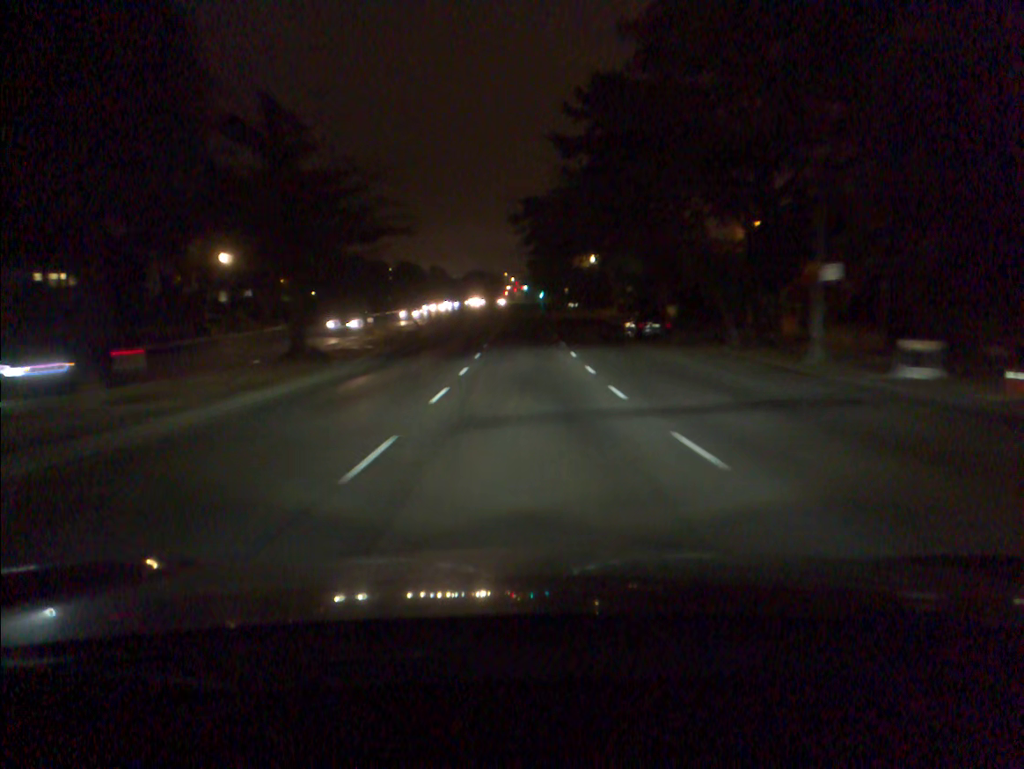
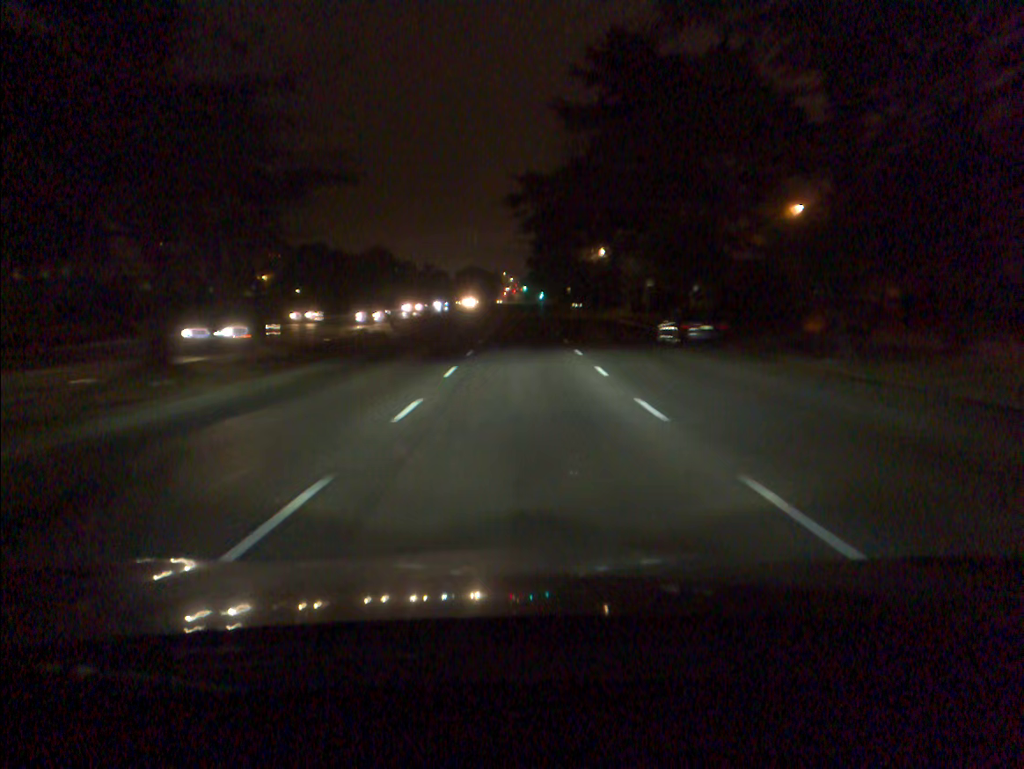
(0.0, +10.6) m; 0°
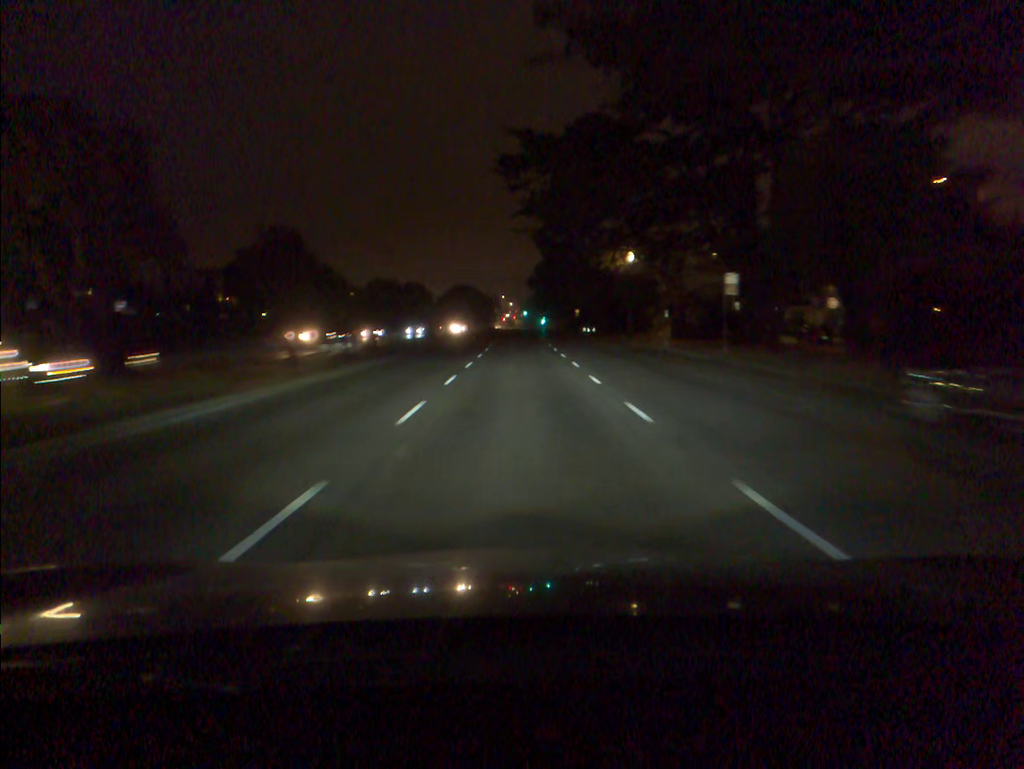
(0.0, +20.9) m; 0°
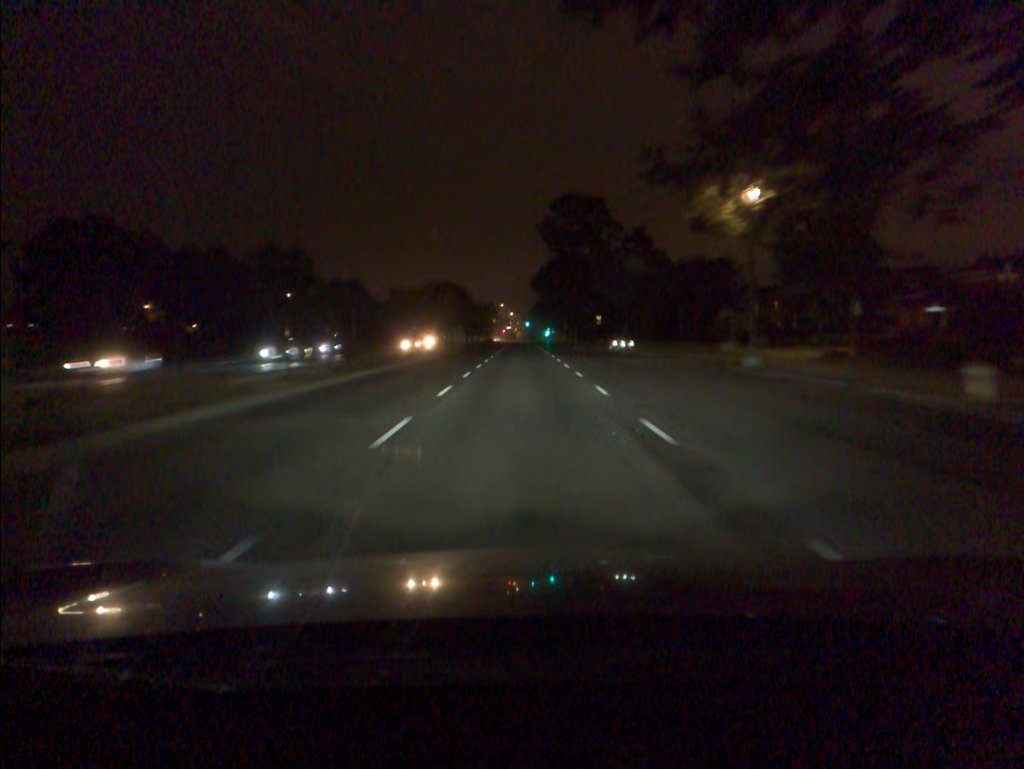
(-0.1, +31.0) m; 0°
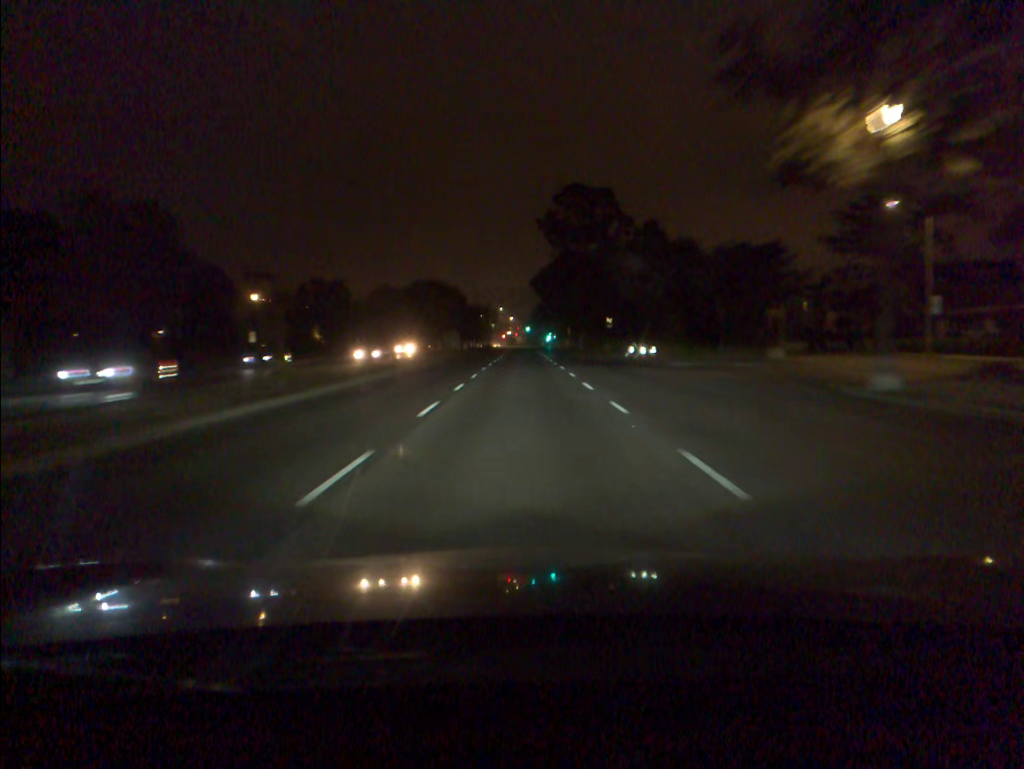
(0.0, +10.6) m; 0°
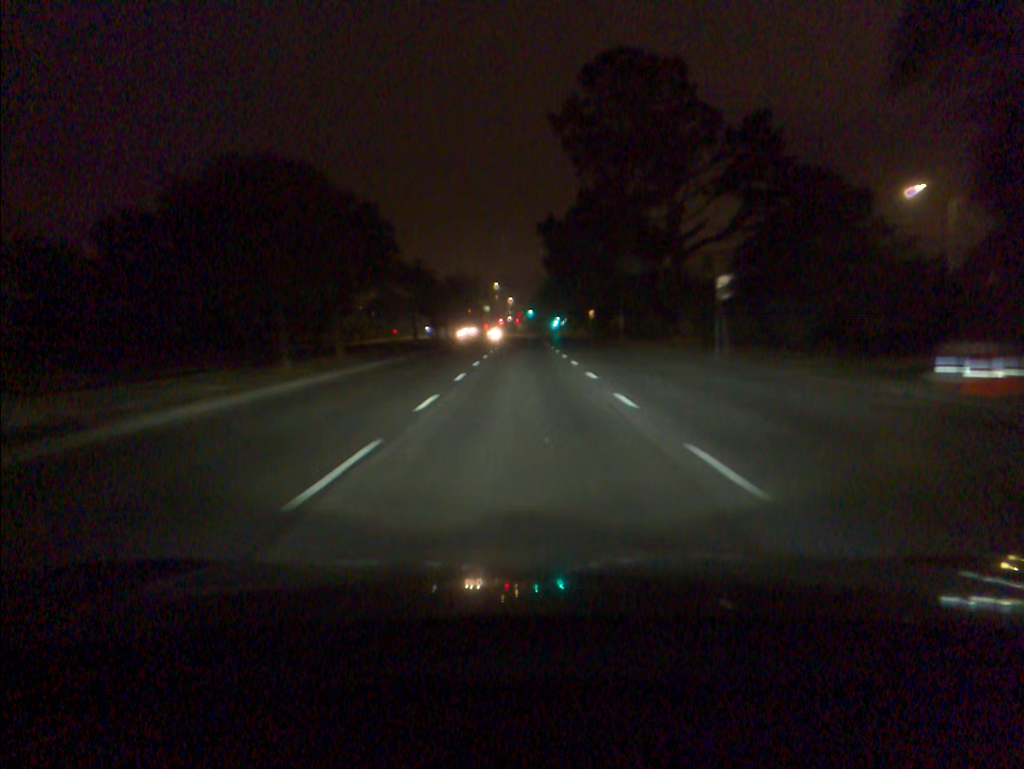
(0.0, +44.2) m; 0°
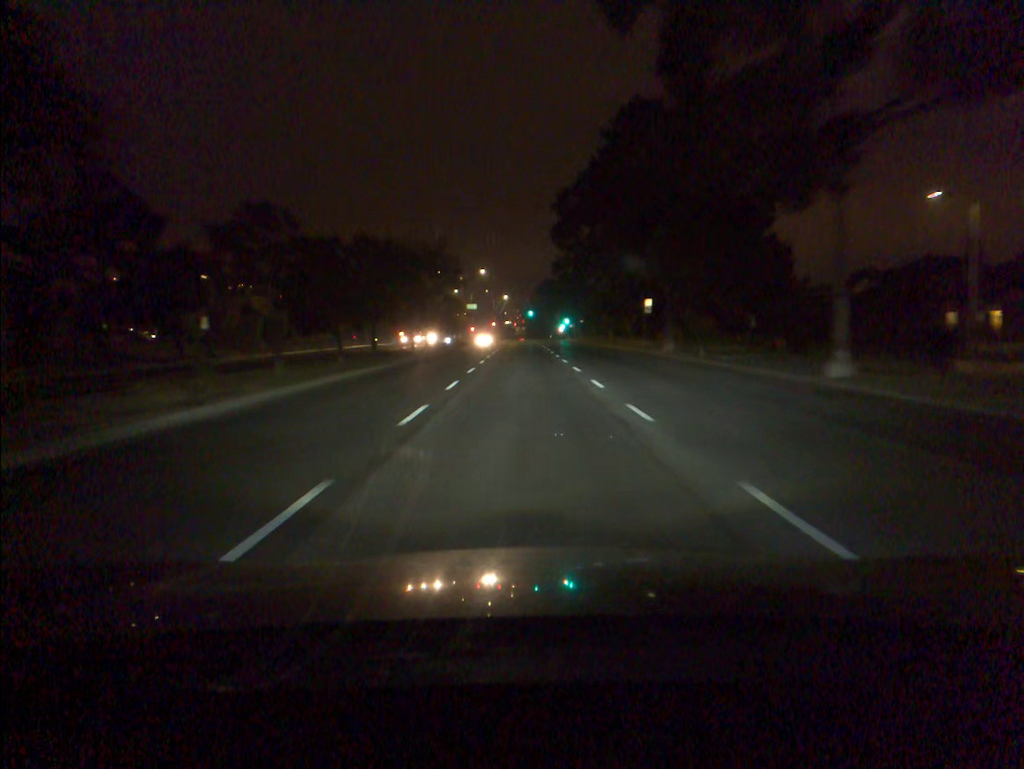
(0.0, +45.5) m; 0°
